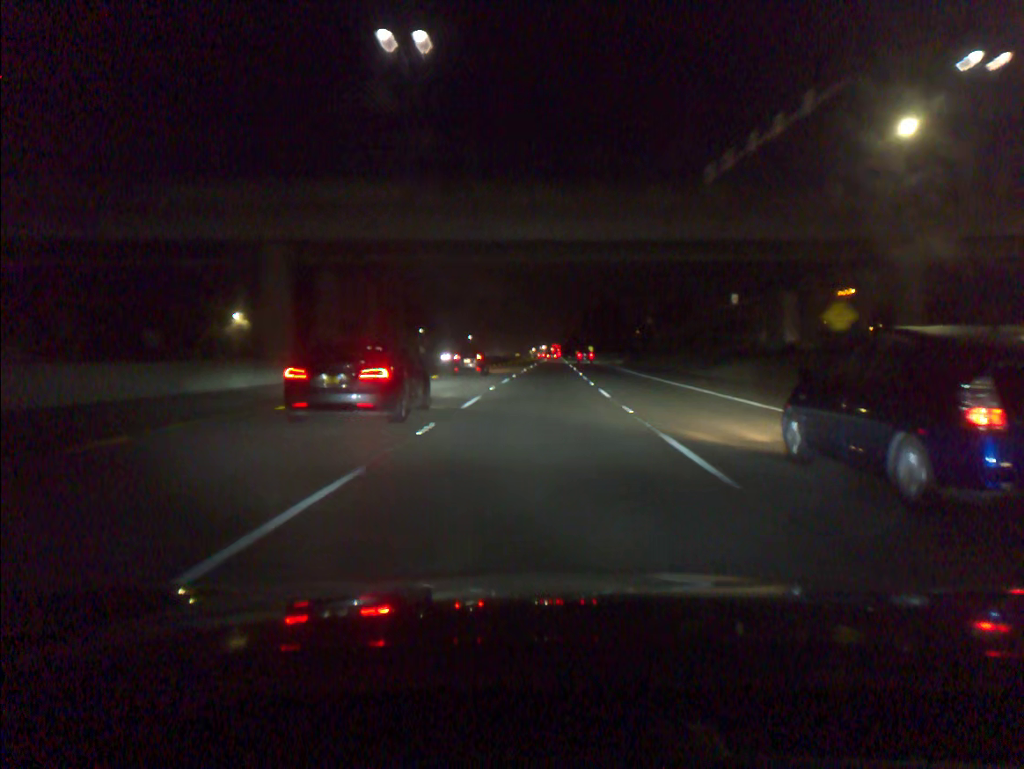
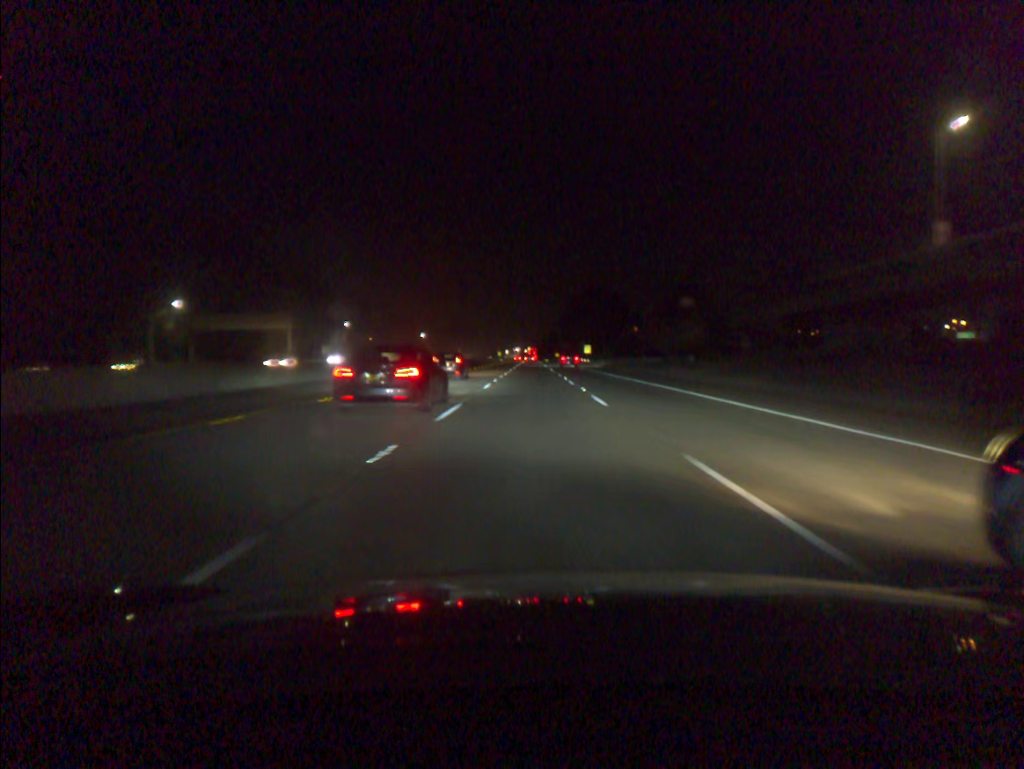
(+1.7, +75.6) m; +2°
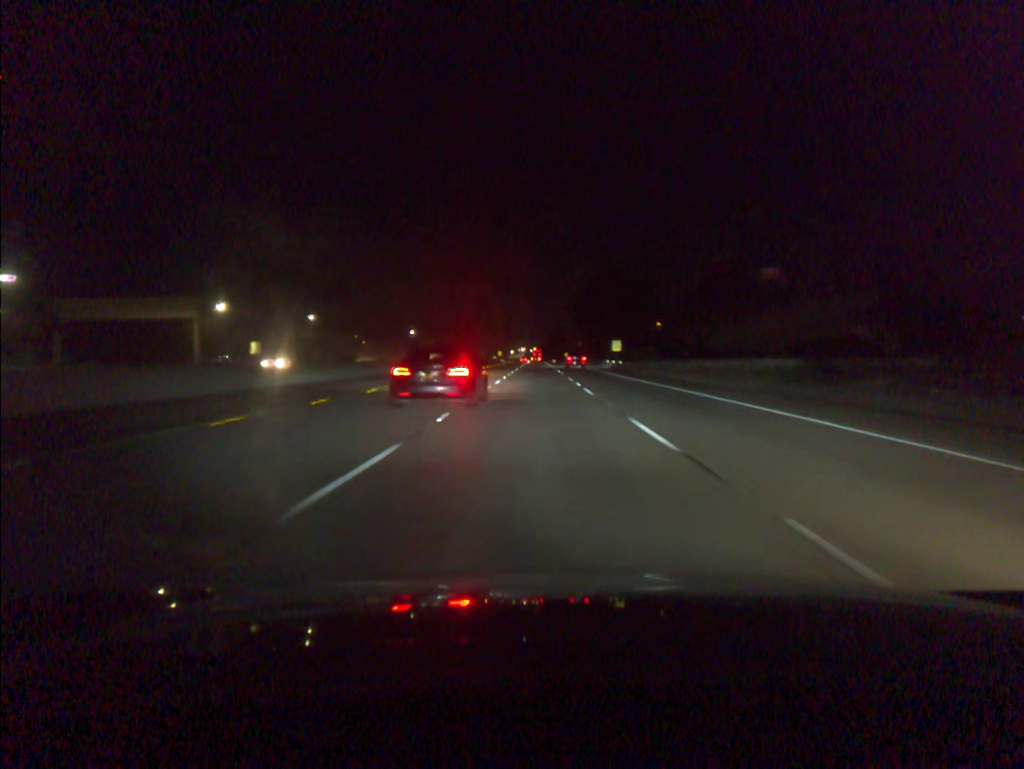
(-0.1, +37.9) m; 0°
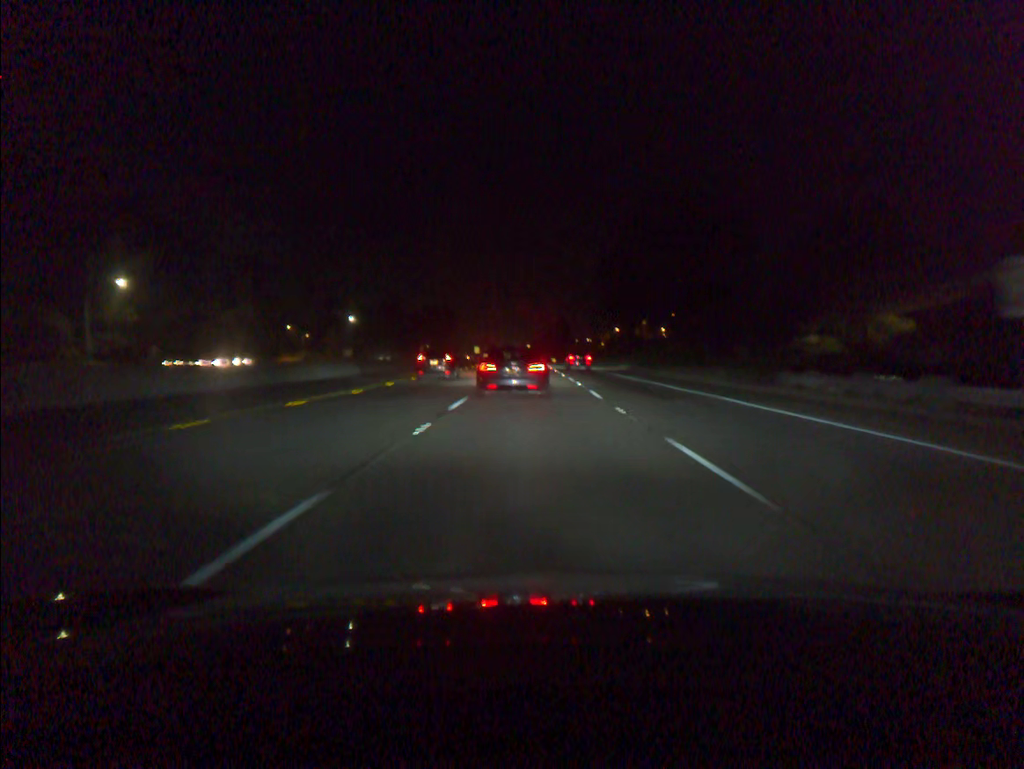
(+0.1, +75.9) m; 0°
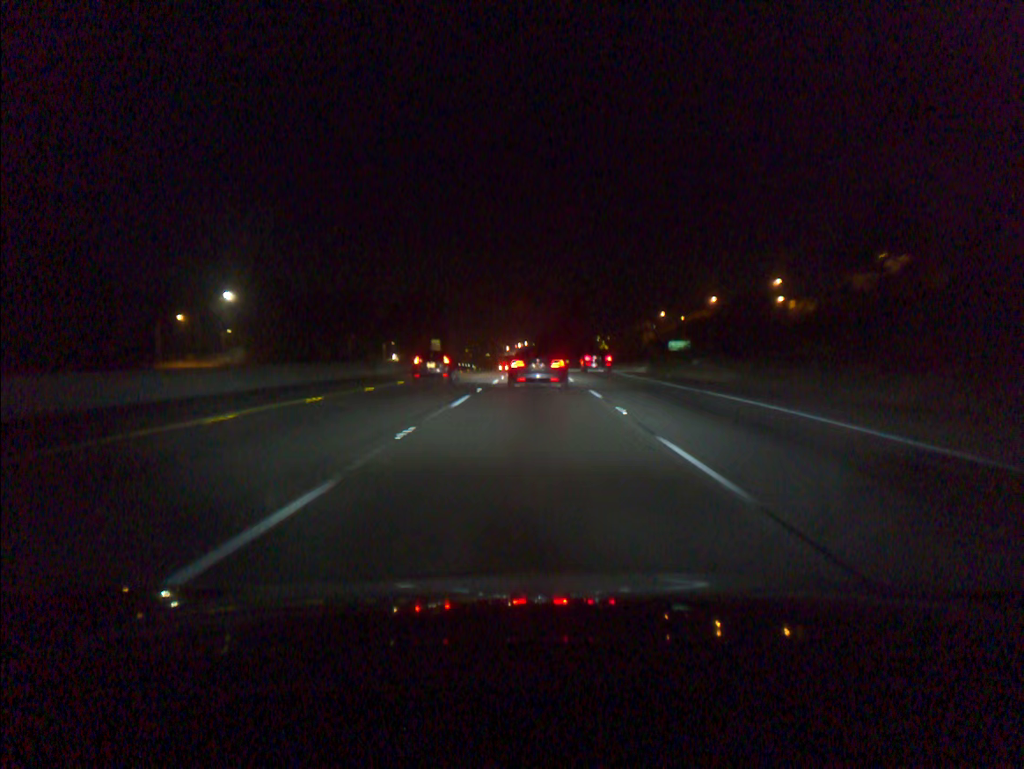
(-0.1, +73.7) m; 0°
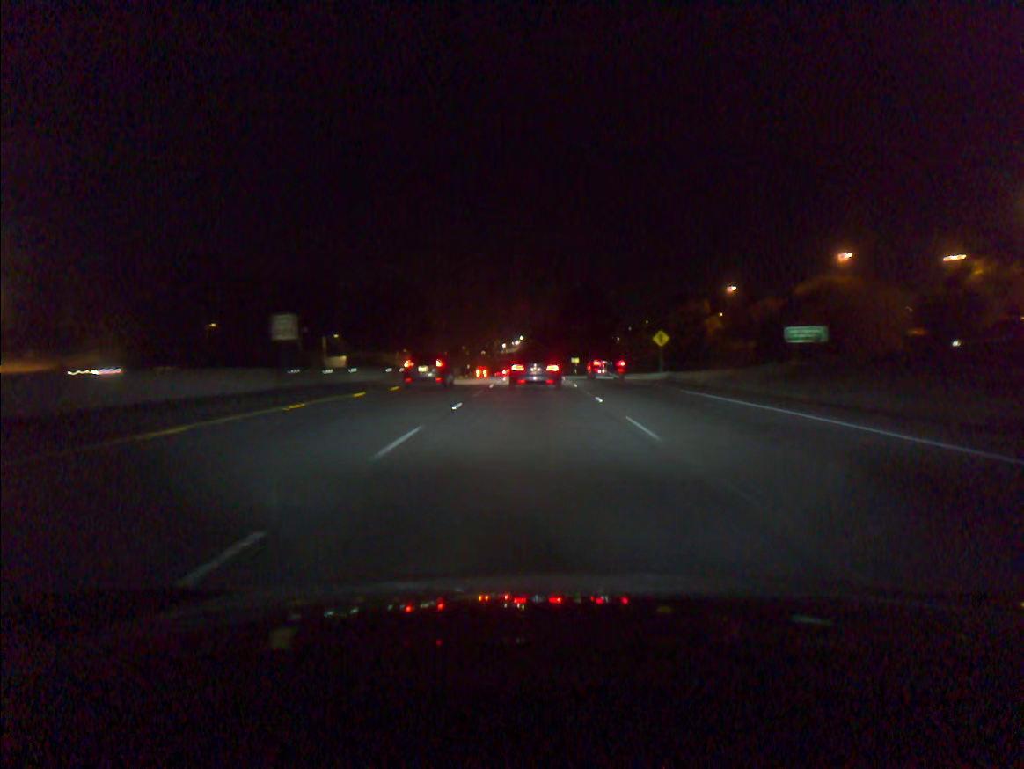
(0.0, +53.4) m; 0°
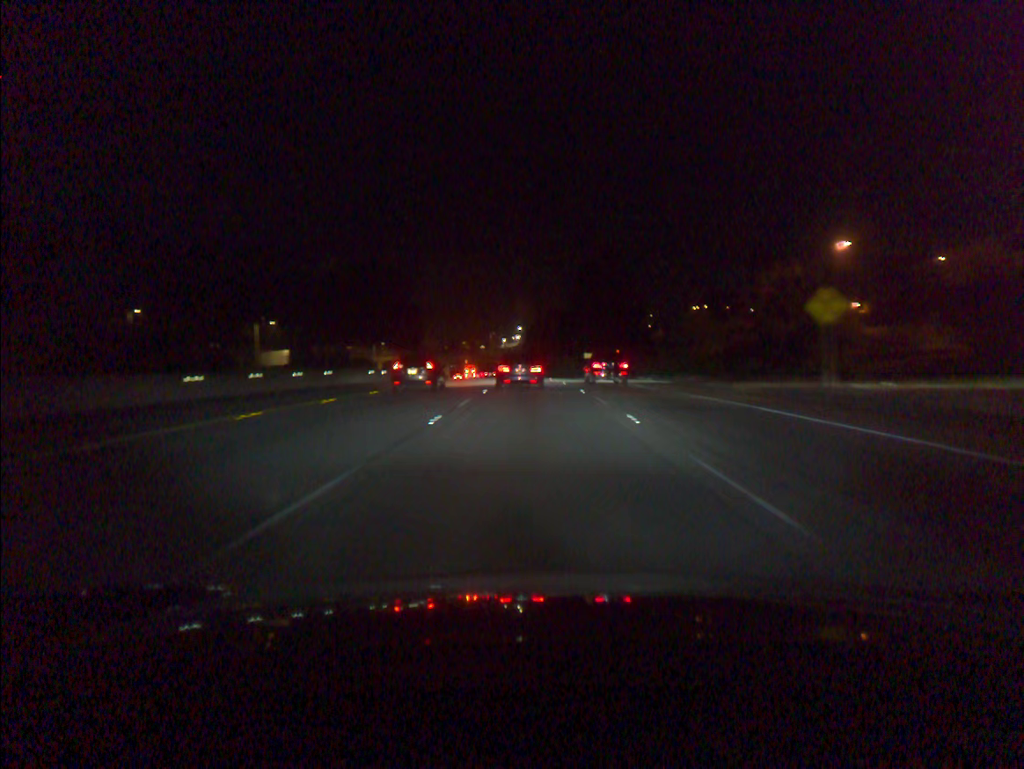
(0.0, +34.9) m; 0°
